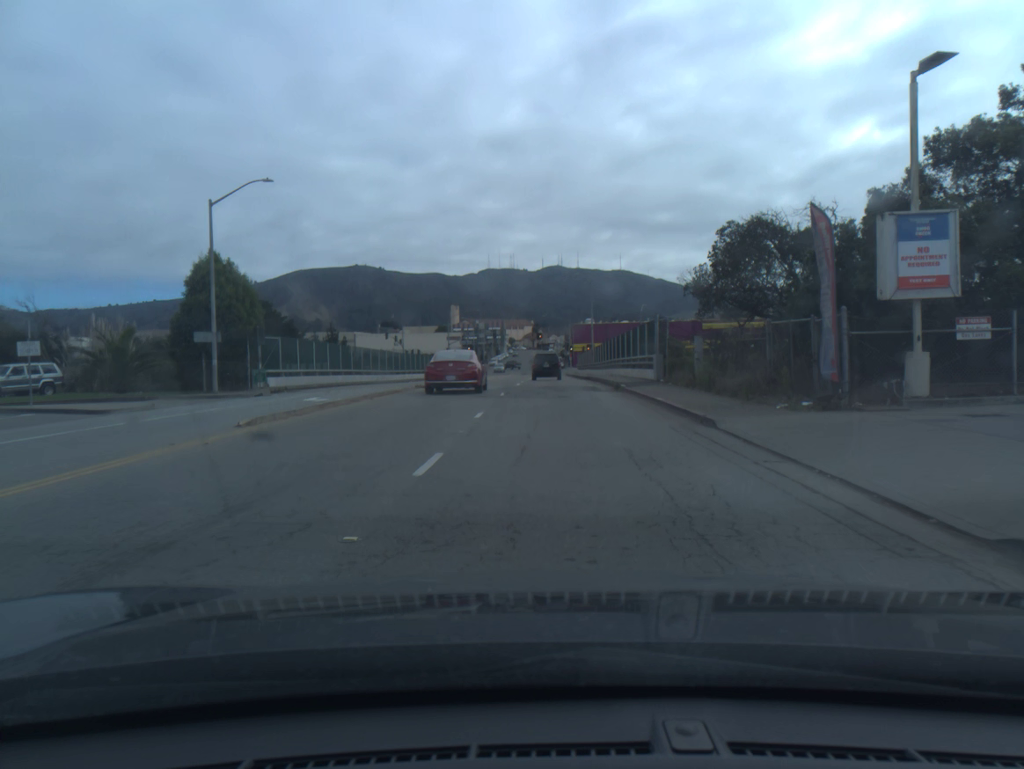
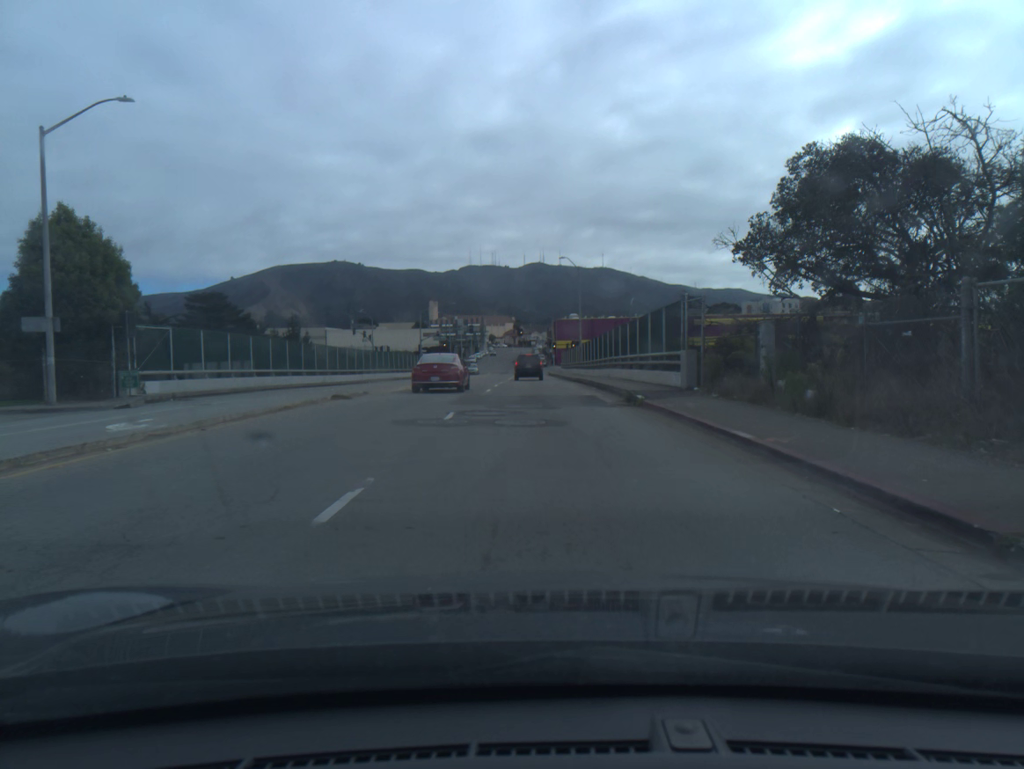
(+0.1, +10.0) m; +1°
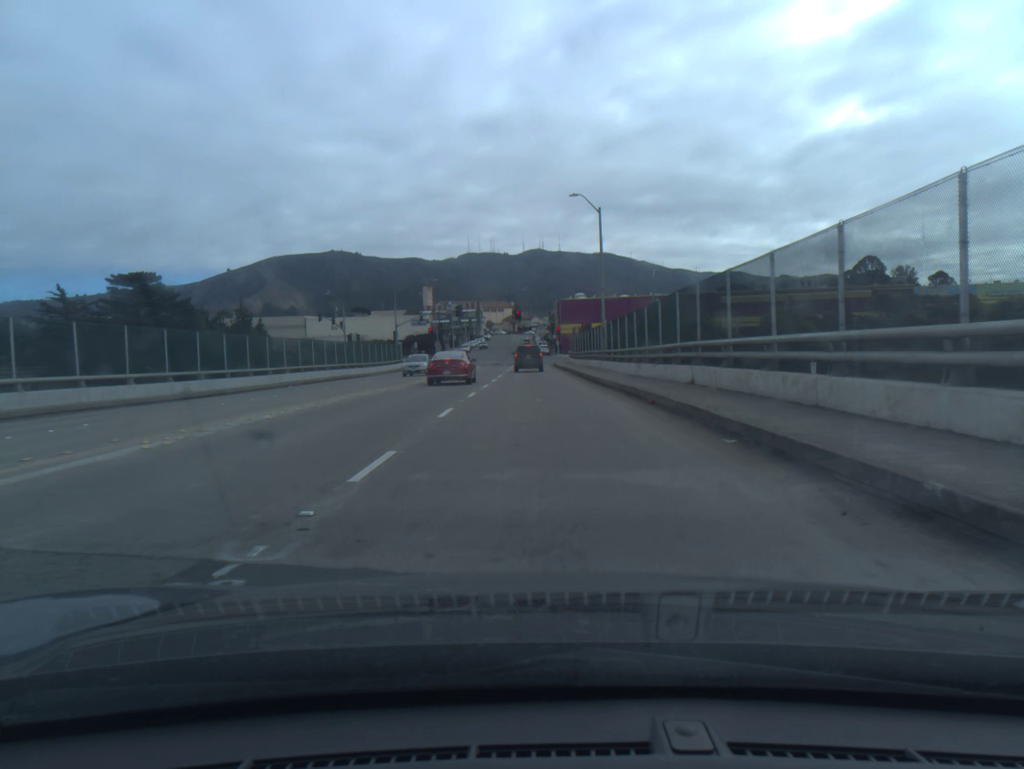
(0.0, +21.4) m; 0°
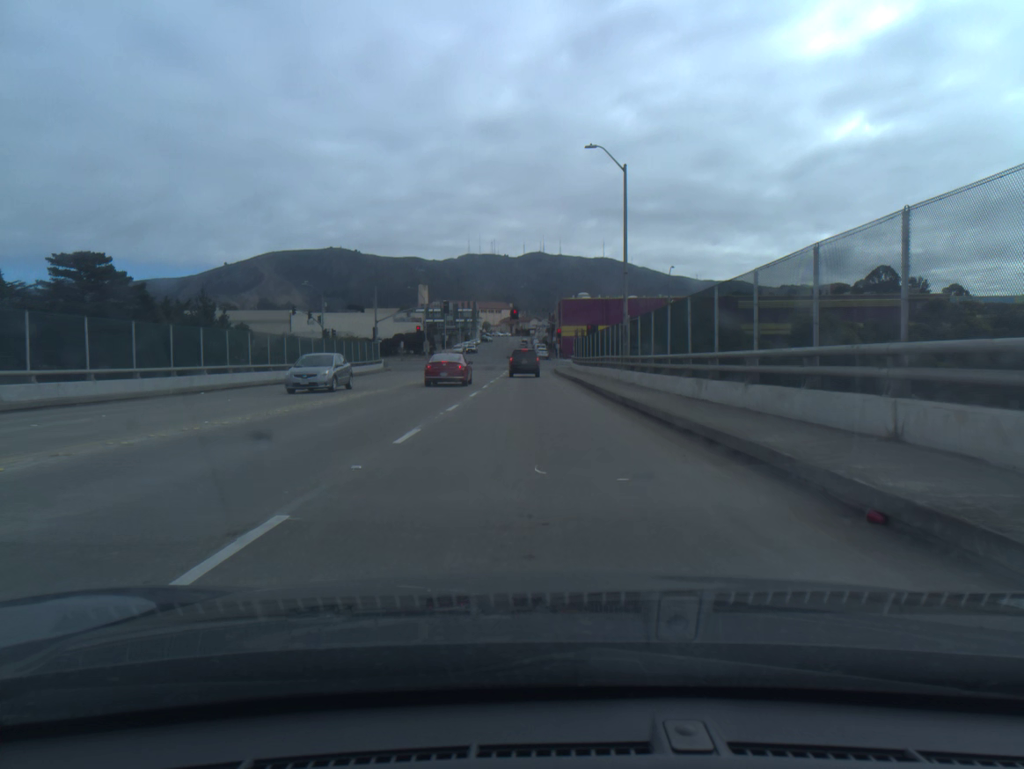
(+0.1, +11.2) m; 0°
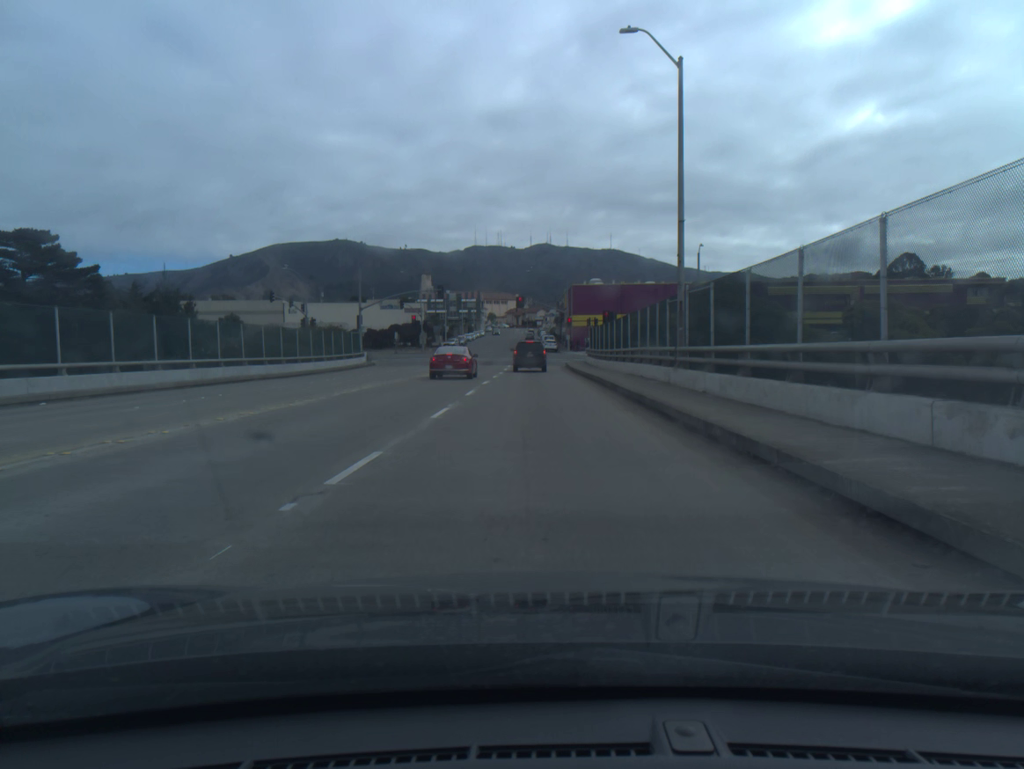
(-0.1, +11.1) m; -1°
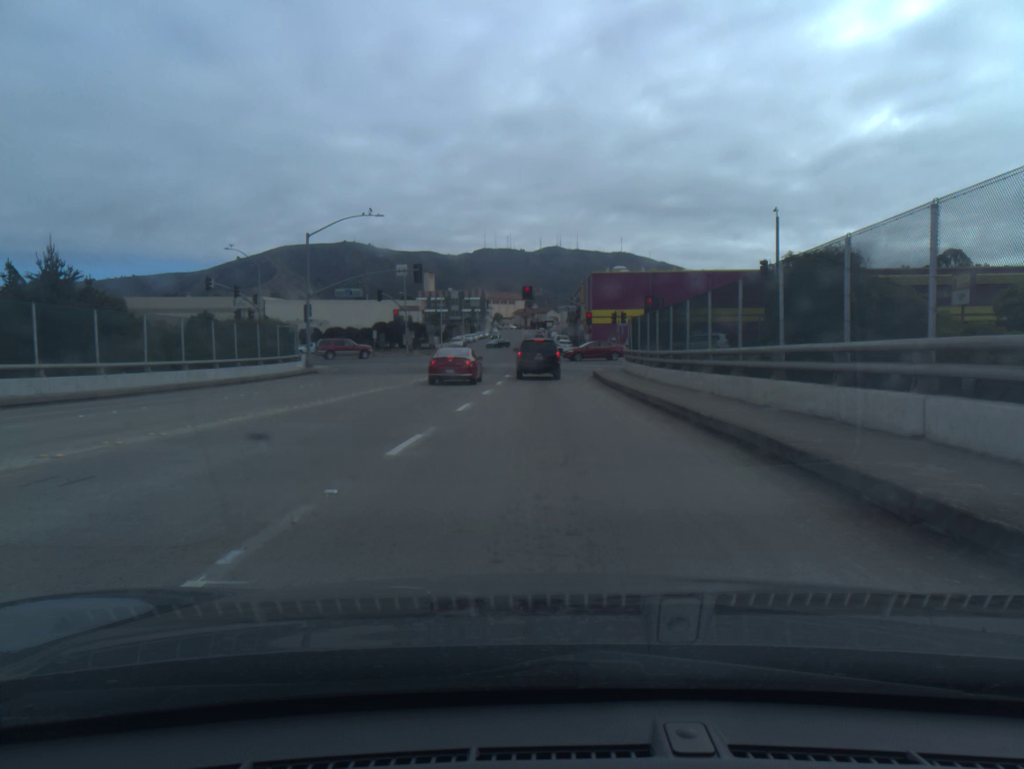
(-0.1, +20.1) m; -1°
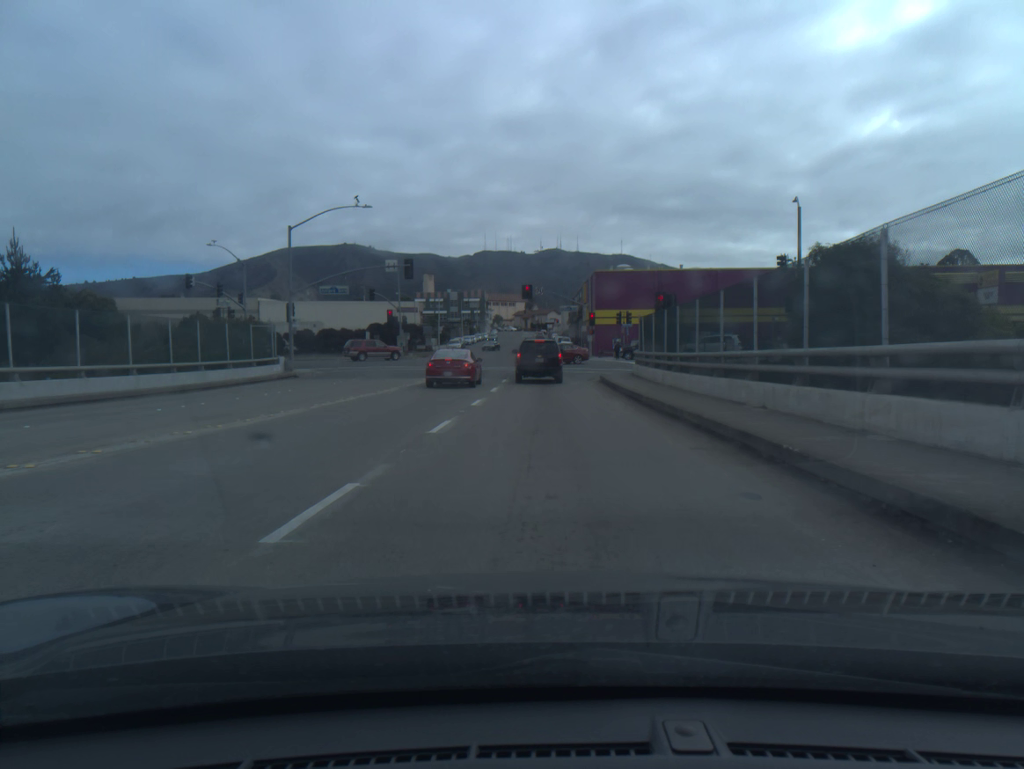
(0.0, +4.3) m; 0°
